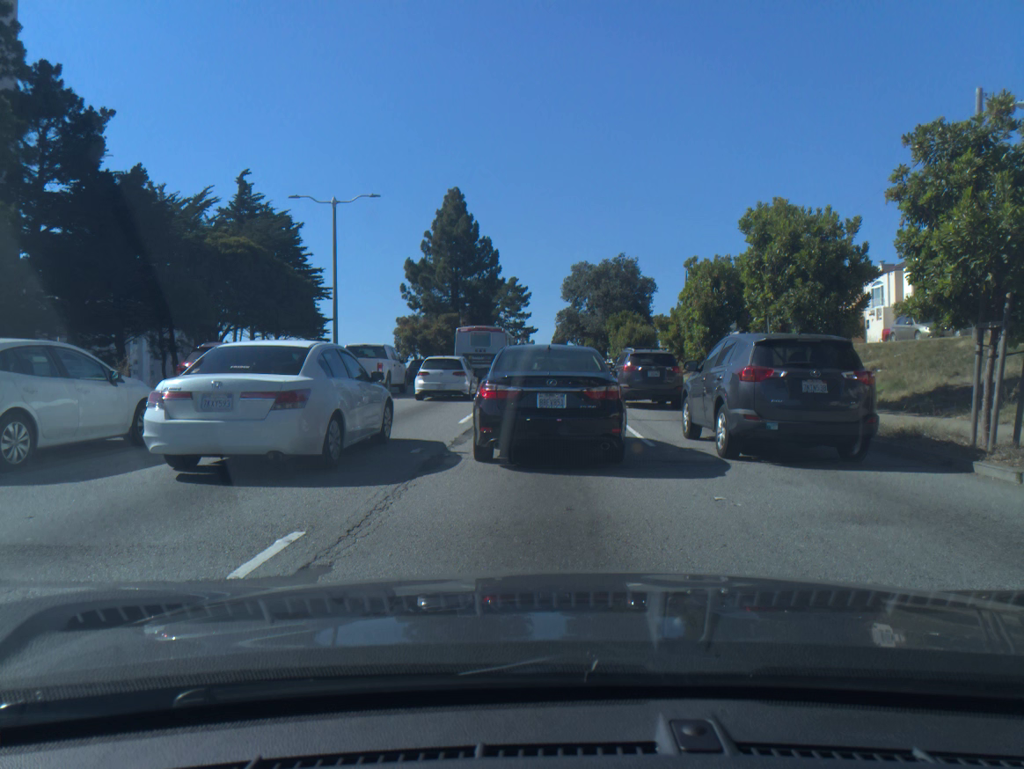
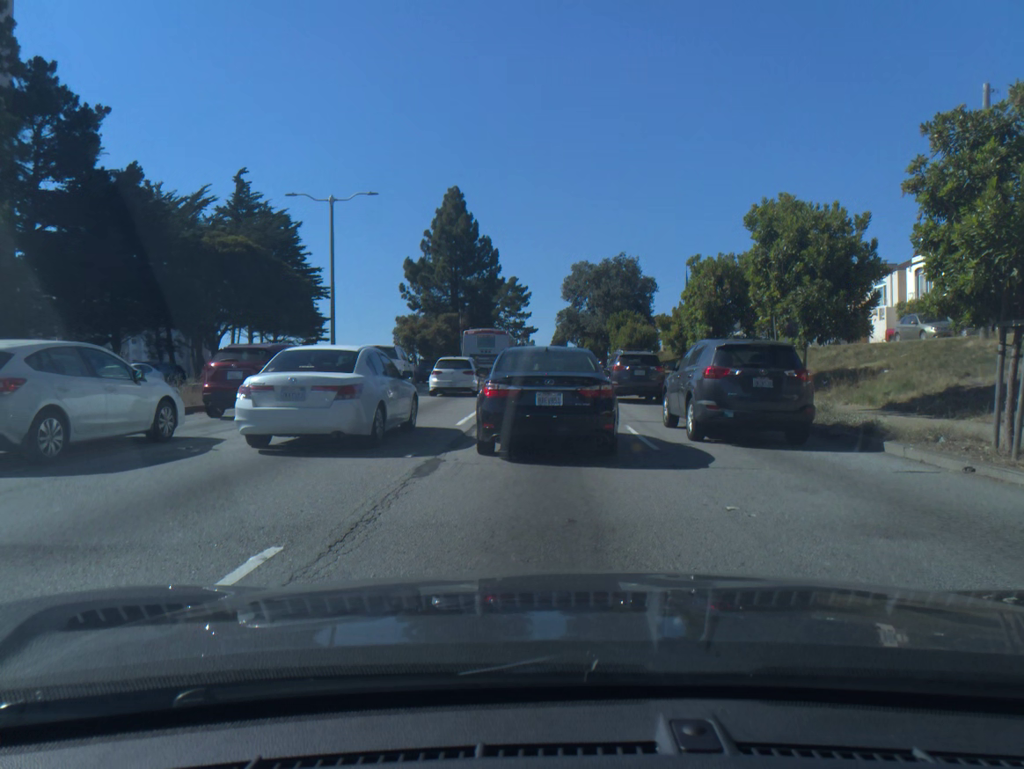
(0.0, +0.5) m; 0°
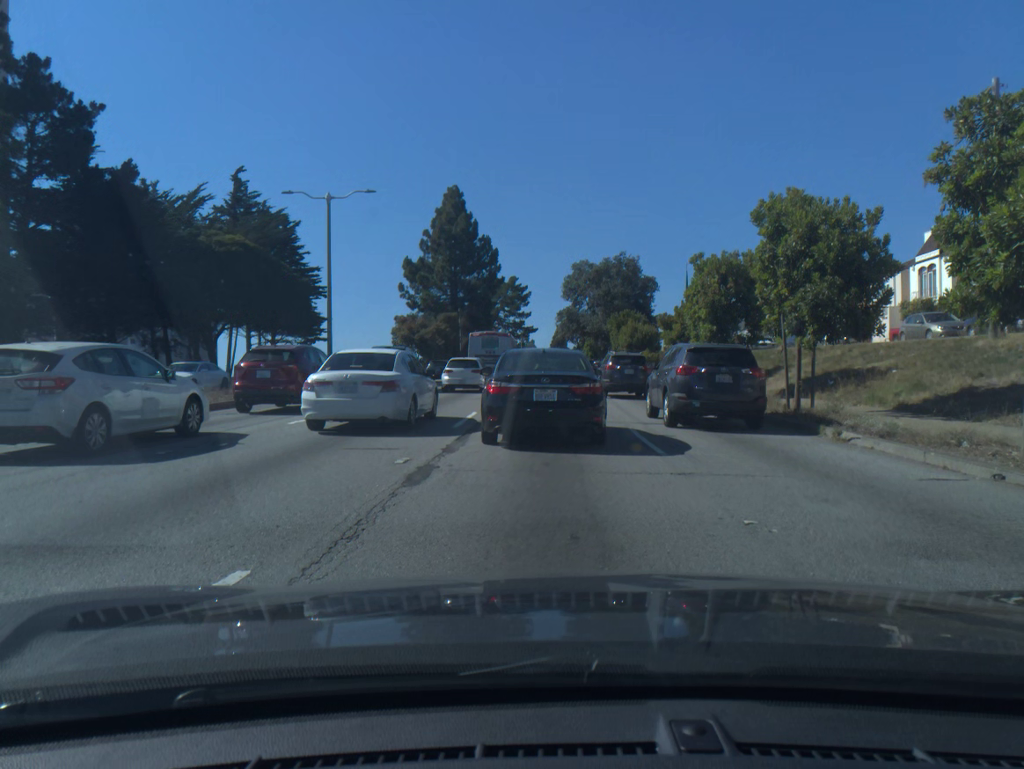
(0.0, +0.6) m; 0°
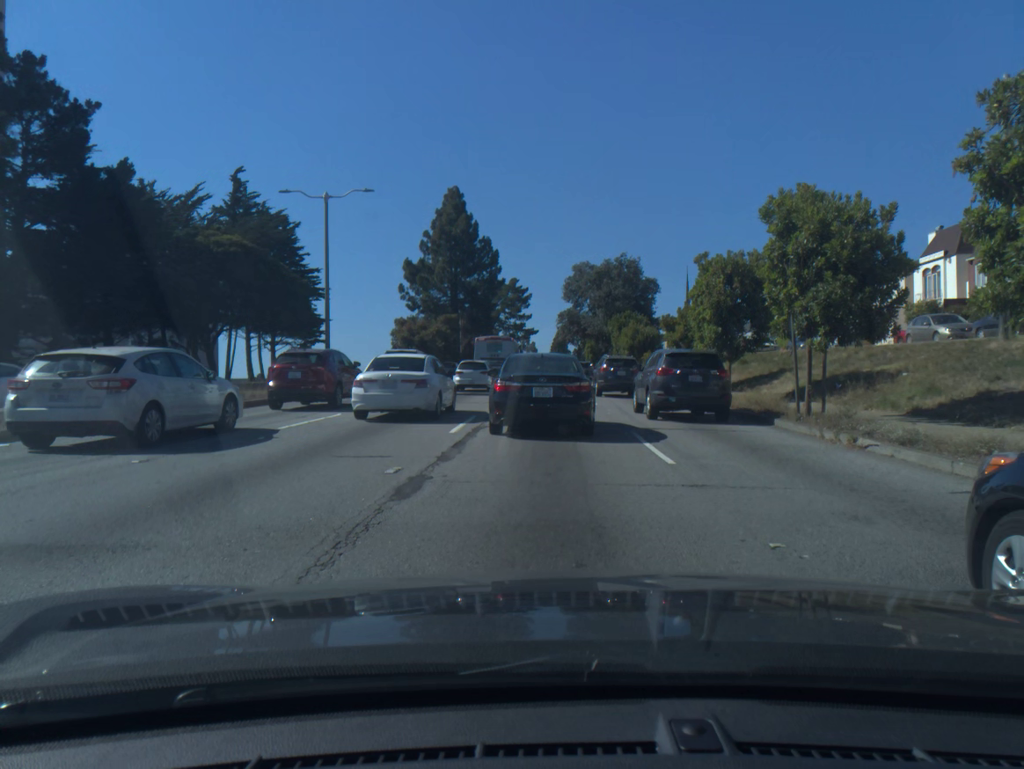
(0.0, +0.6) m; 0°
